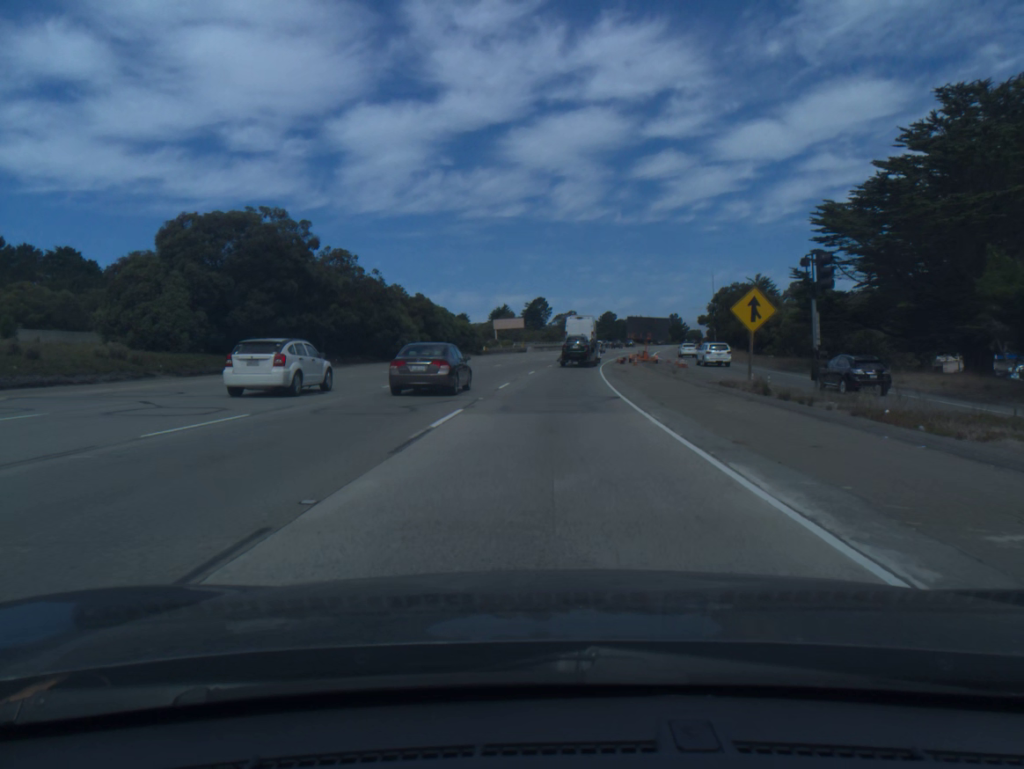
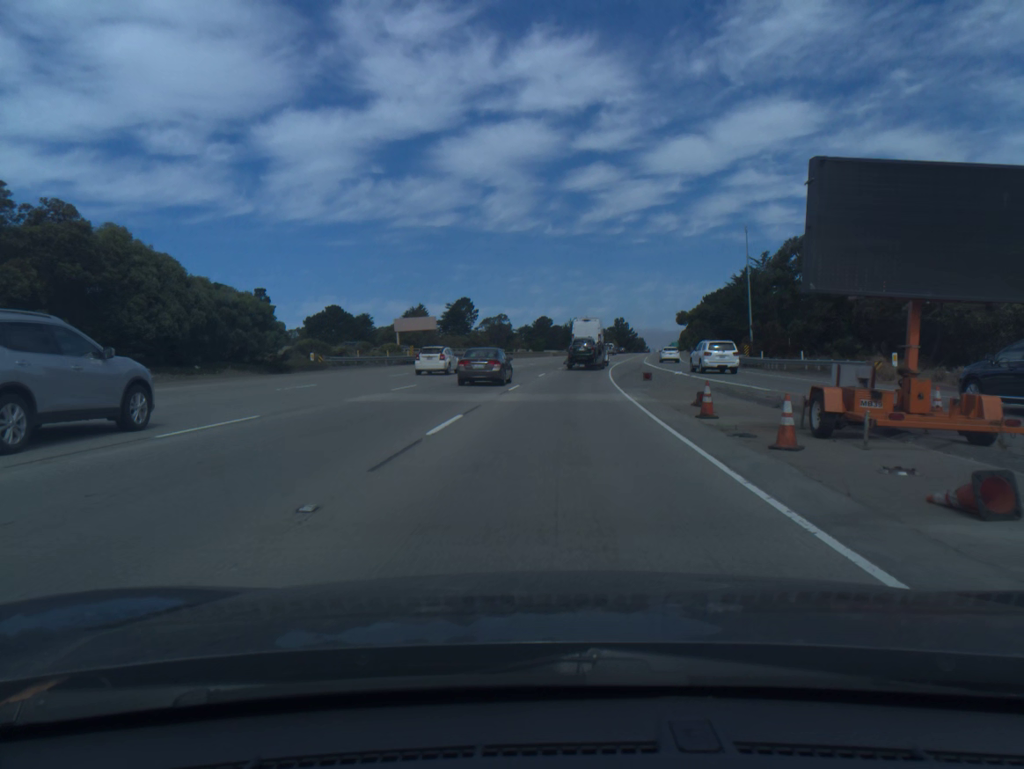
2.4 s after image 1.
(+2.5, +57.3) m; +5°
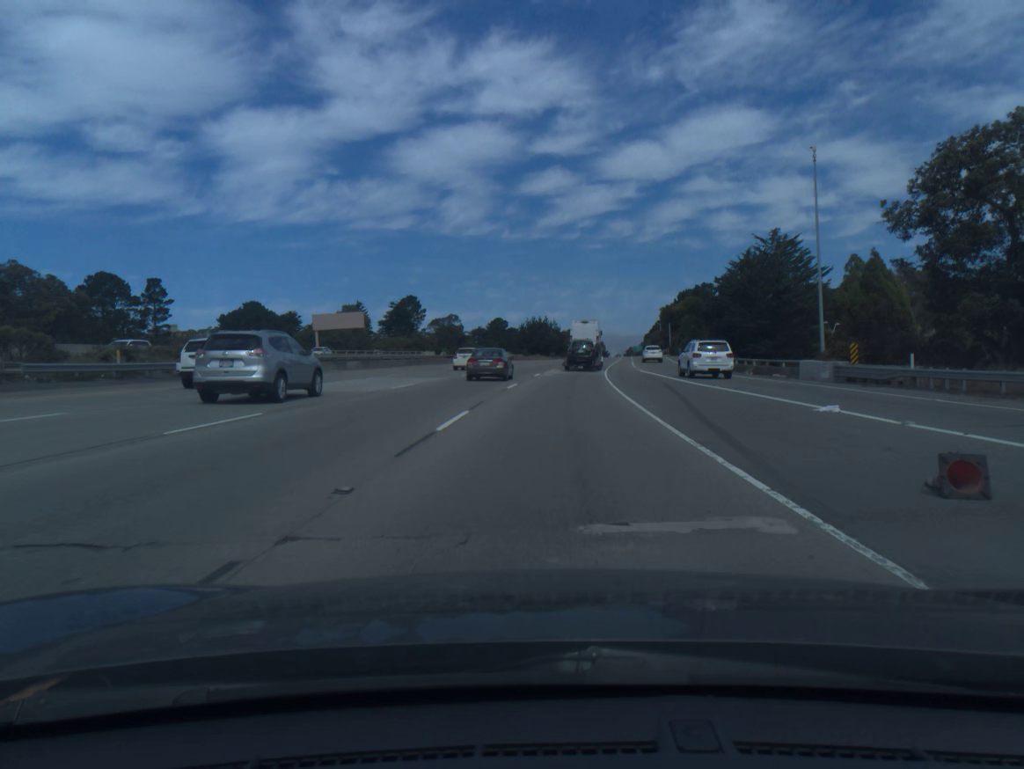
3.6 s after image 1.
(+0.8, +28.5) m; +3°
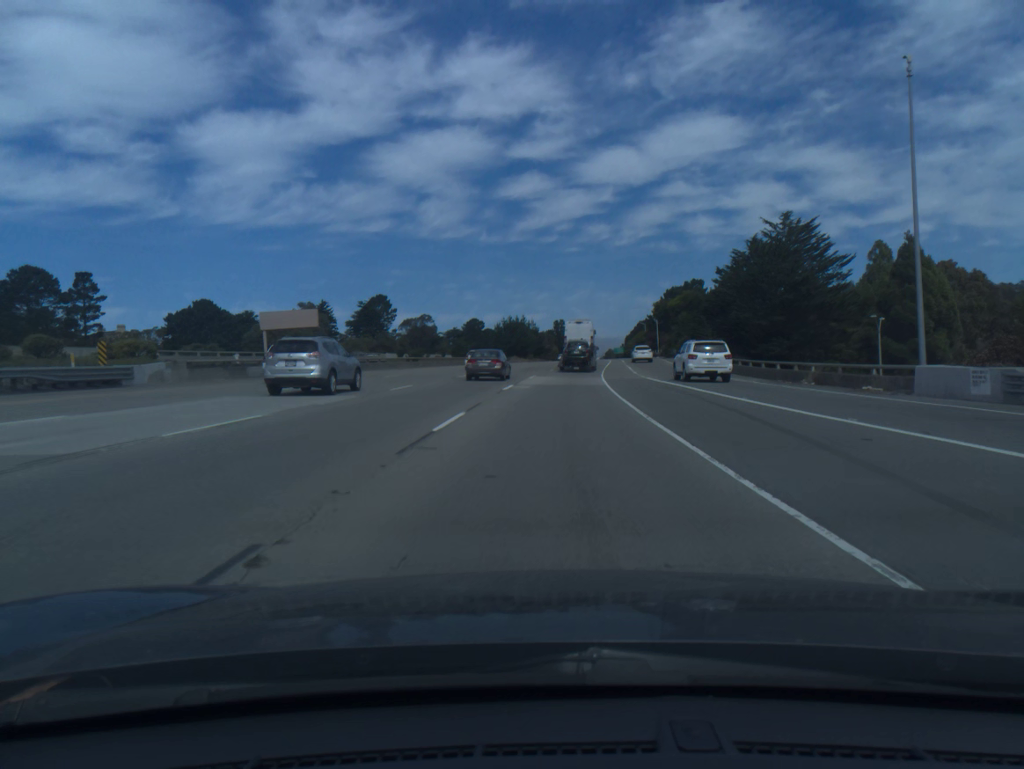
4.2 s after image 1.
(+0.2, +14.2) m; +2°
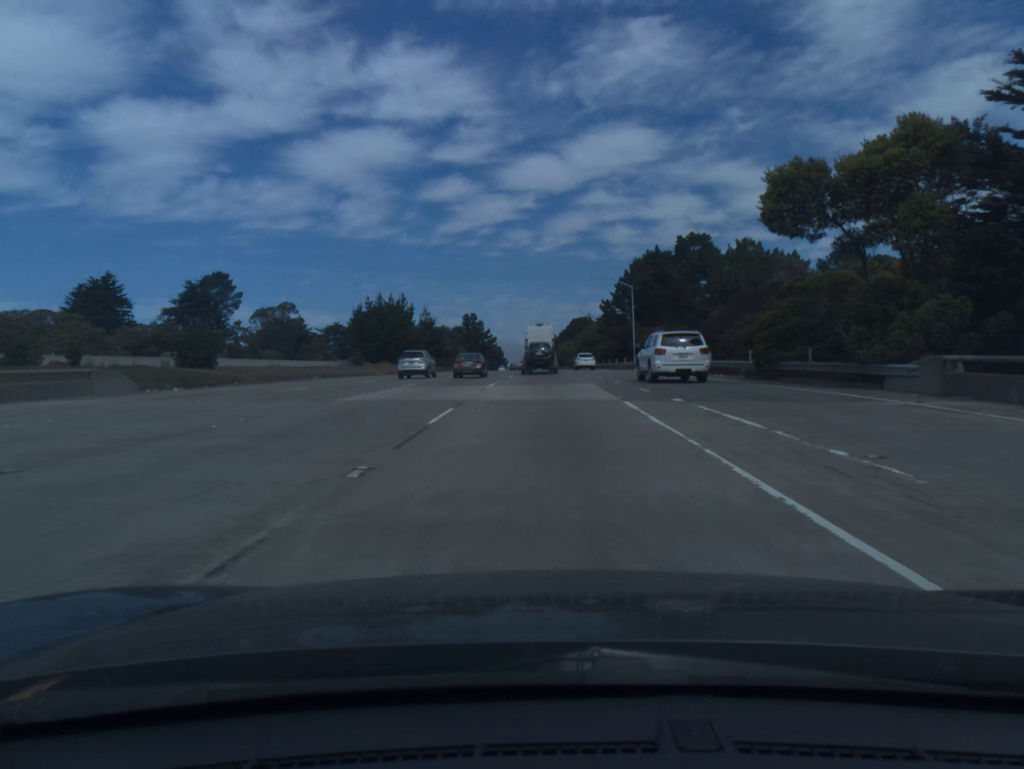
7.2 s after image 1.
(+3.9, +70.8) m; +6°
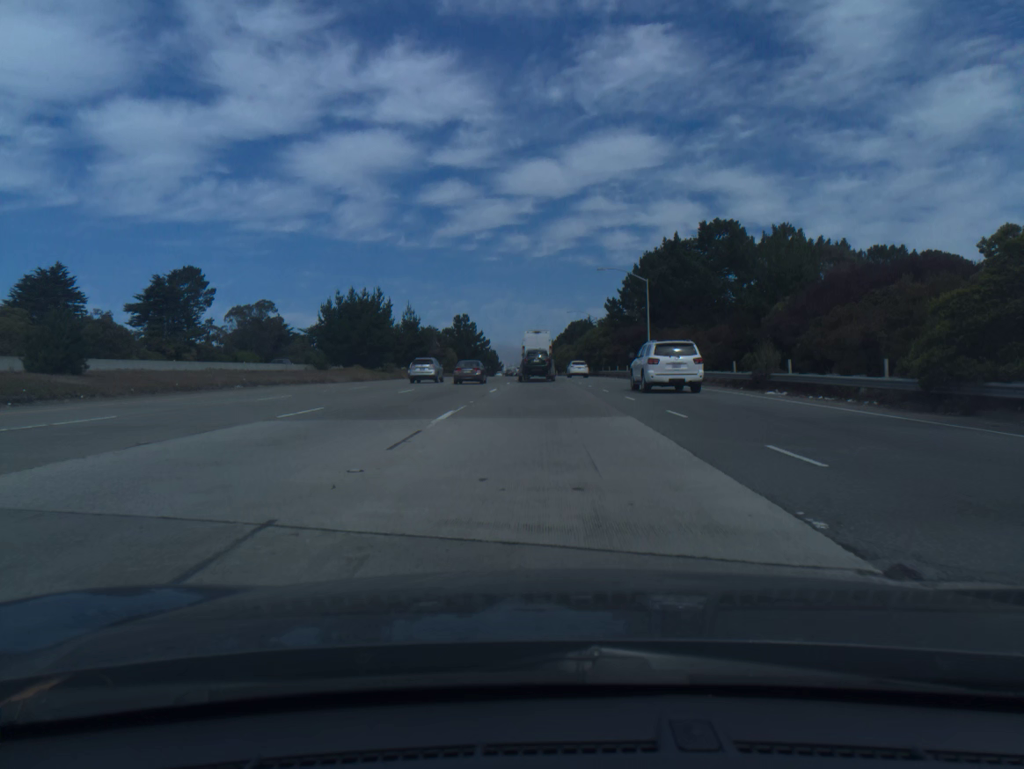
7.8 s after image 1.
(0.0, +14.1) m; 0°
